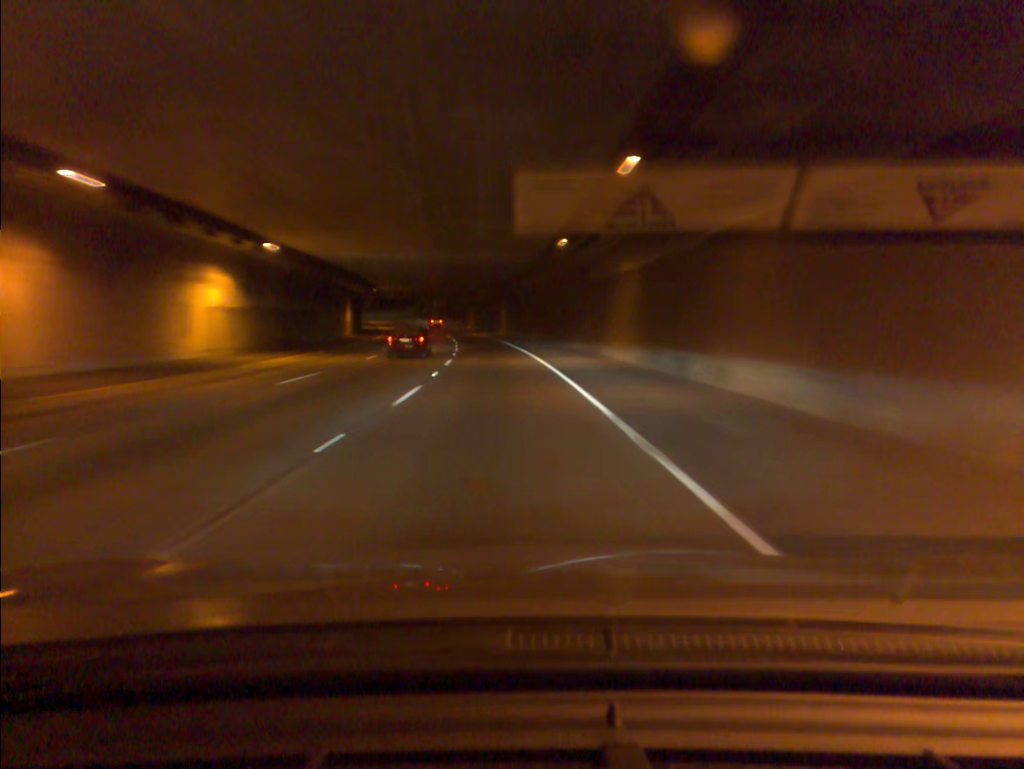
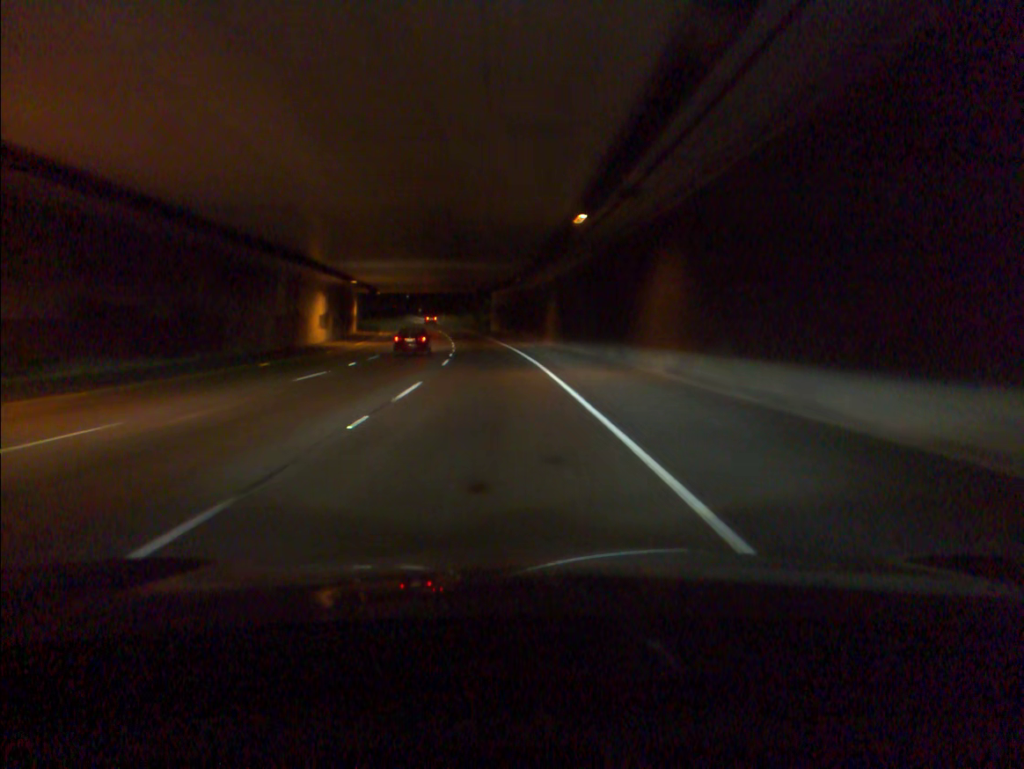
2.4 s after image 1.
(-3.8, +70.1) m; -6°
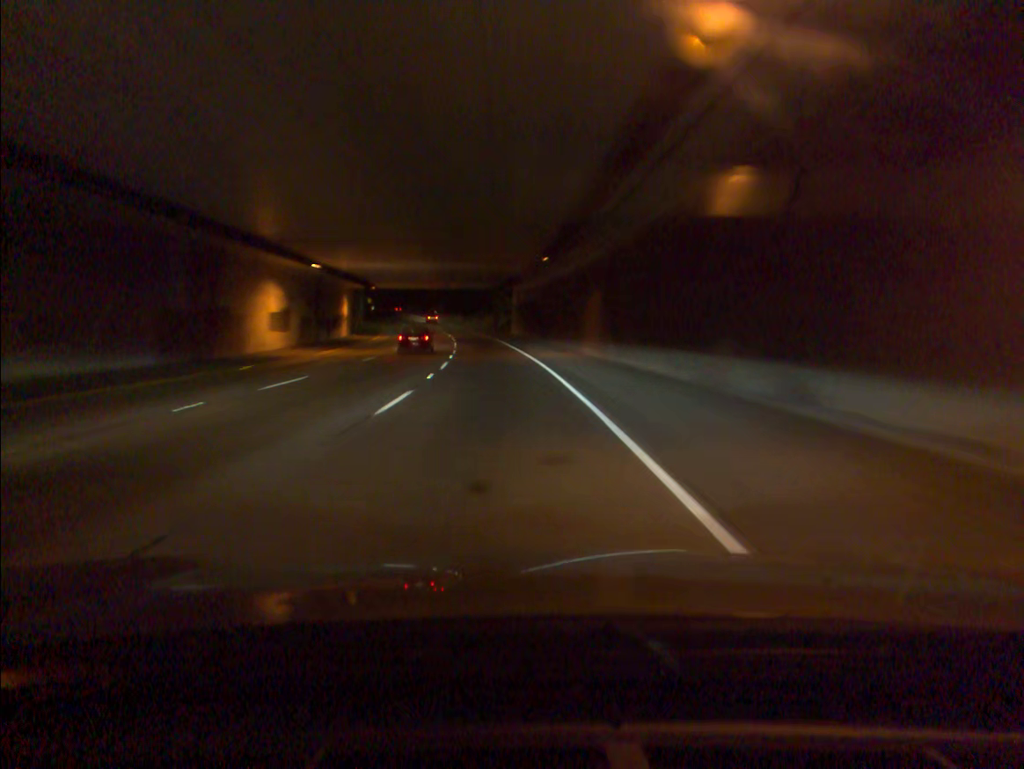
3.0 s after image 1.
(-0.3, +17.3) m; -2°
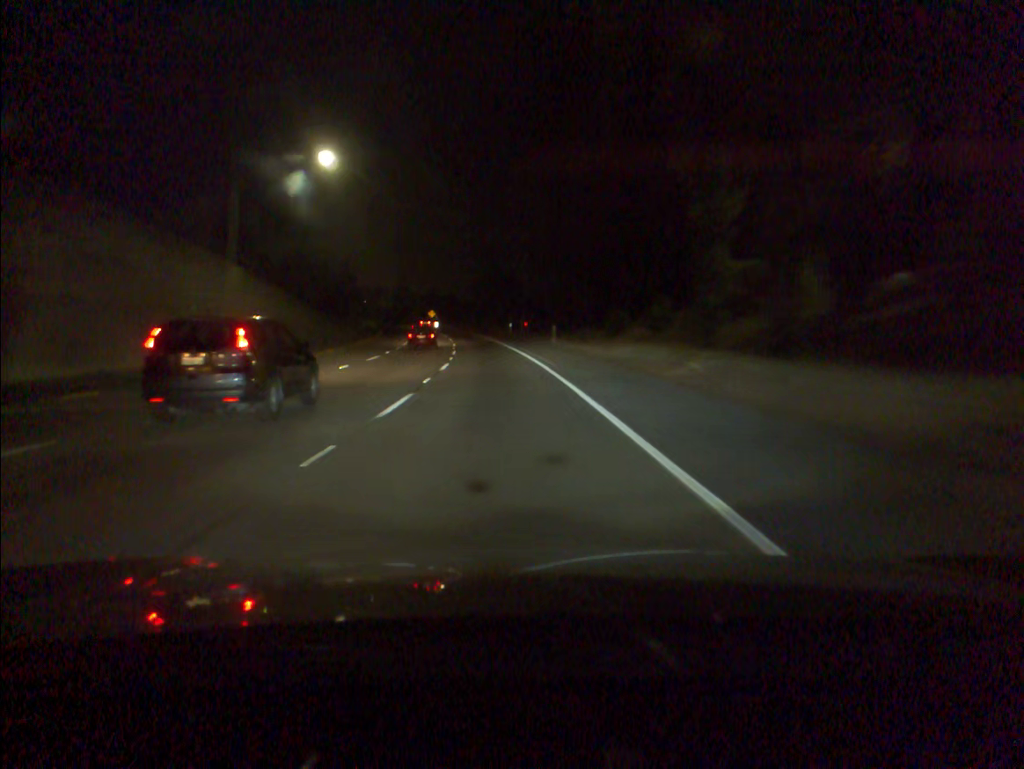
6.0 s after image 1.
(-6.1, +85.5) m; -8°
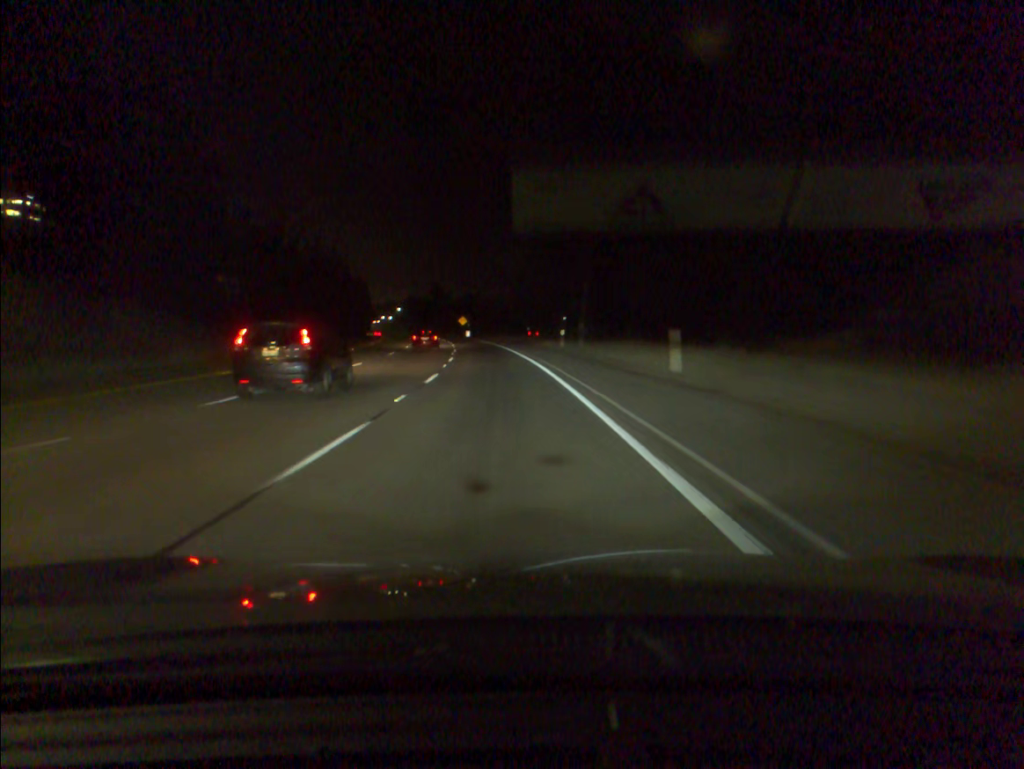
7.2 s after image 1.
(-1.0, +34.2) m; -3°
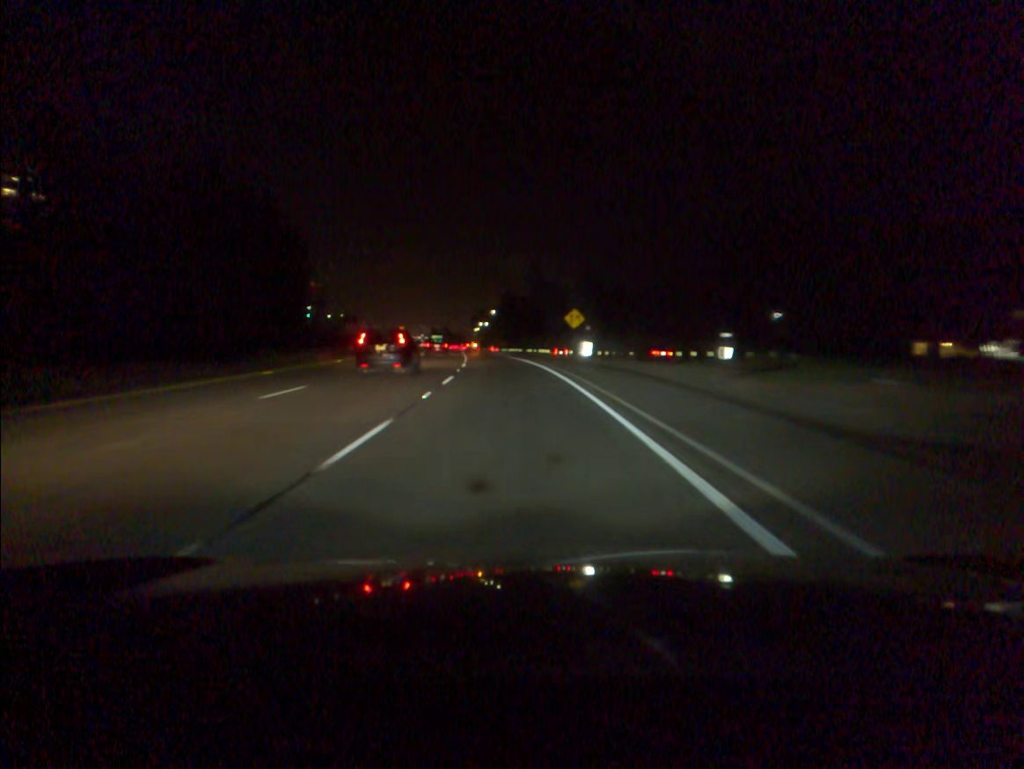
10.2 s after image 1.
(-6.3, +84.8) m; -9°
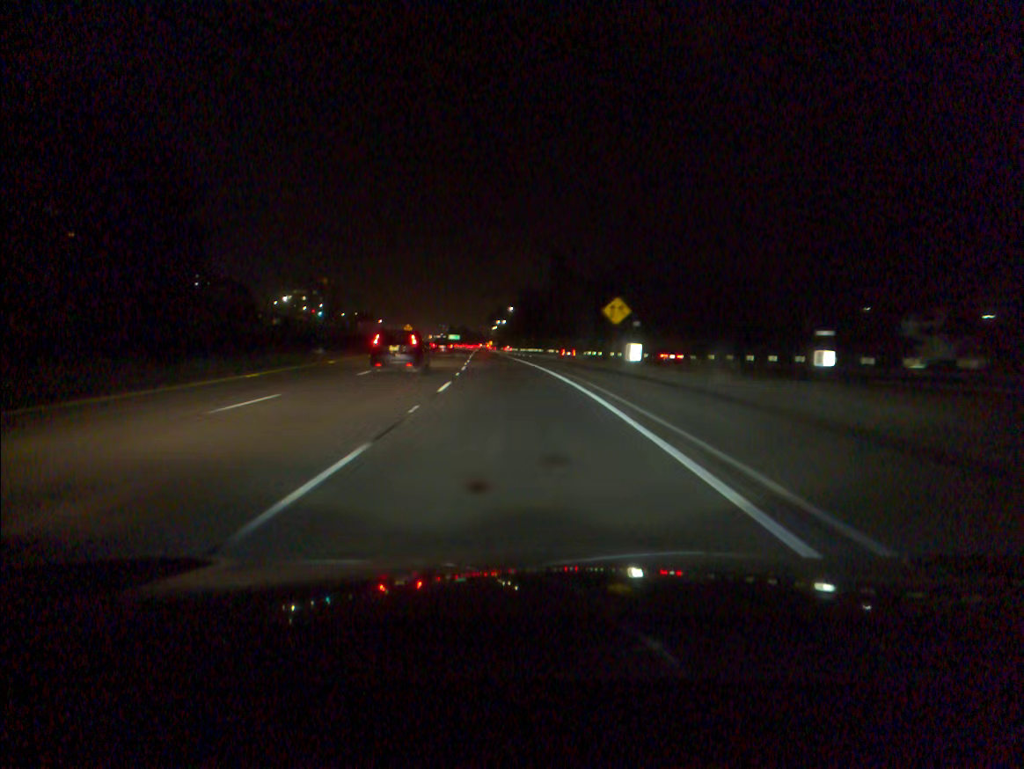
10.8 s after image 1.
(-0.2, +17.0) m; -1°
